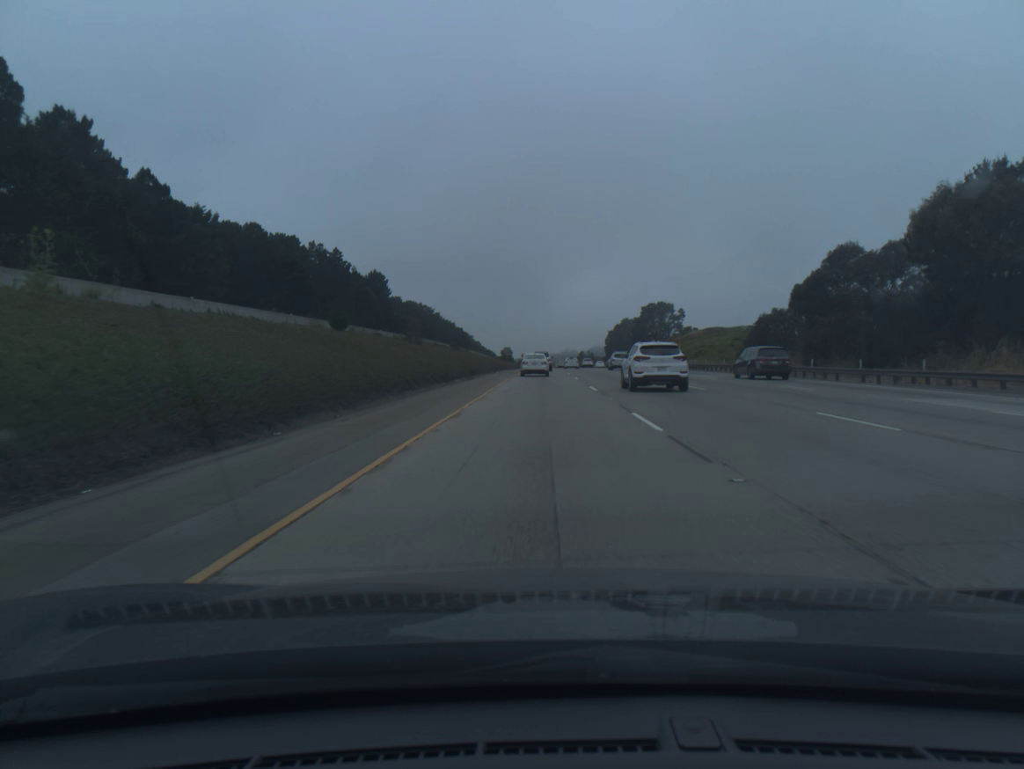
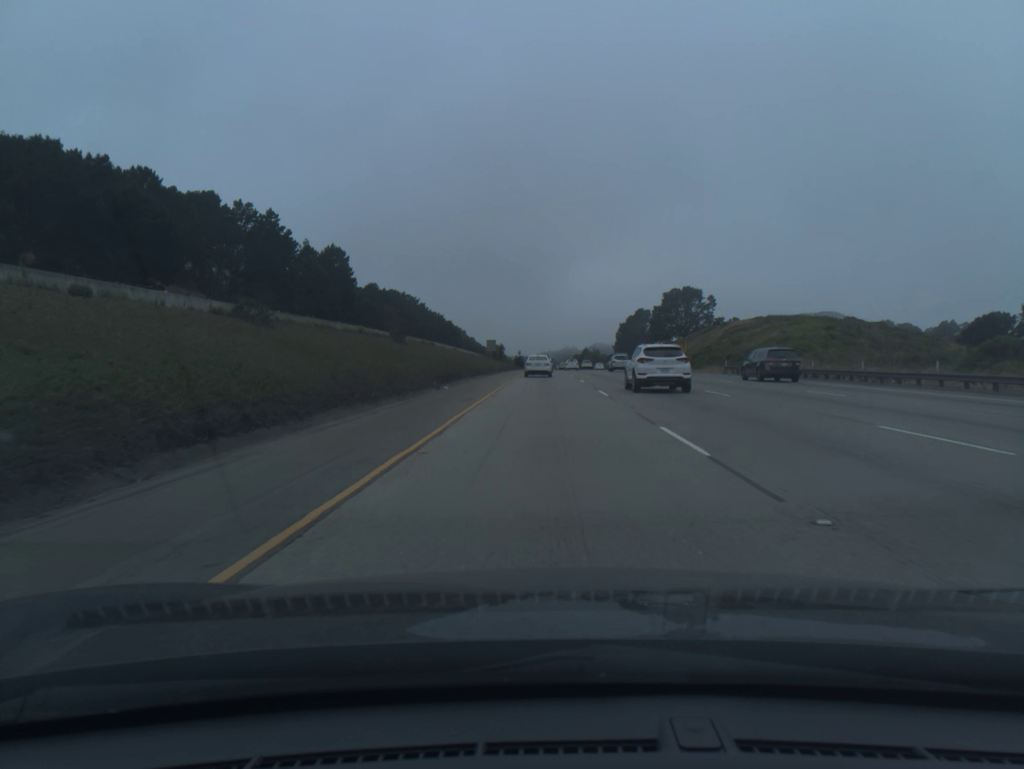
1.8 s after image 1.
(-0.1, +46.5) m; 0°
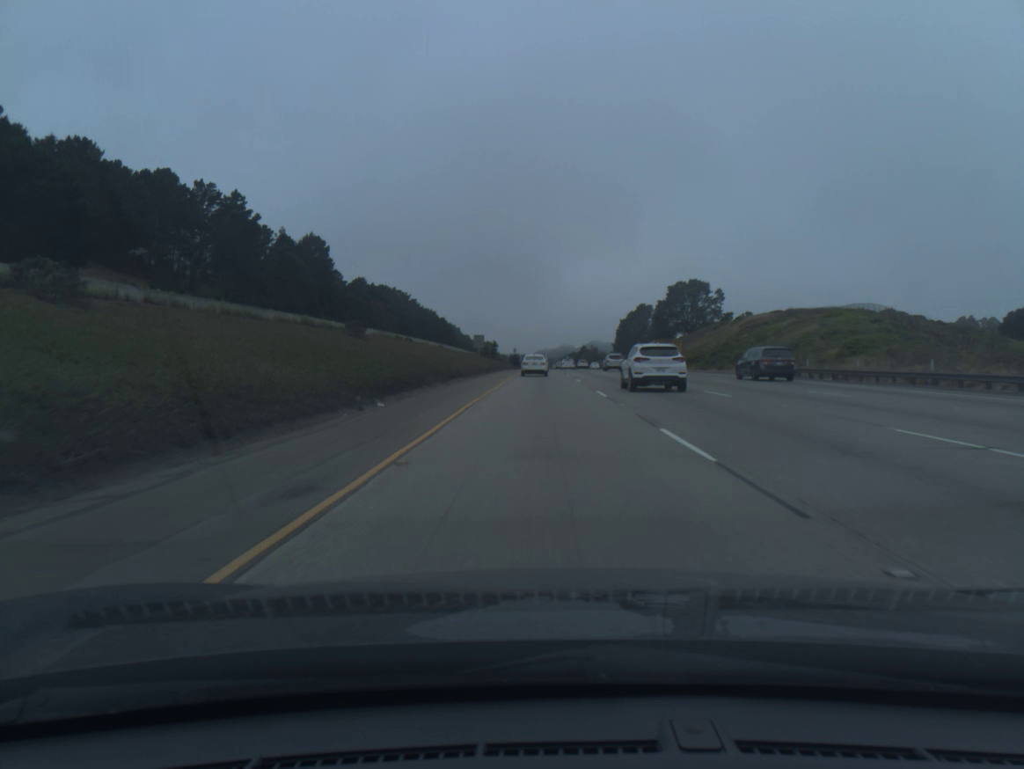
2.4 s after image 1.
(0.0, +15.4) m; 0°
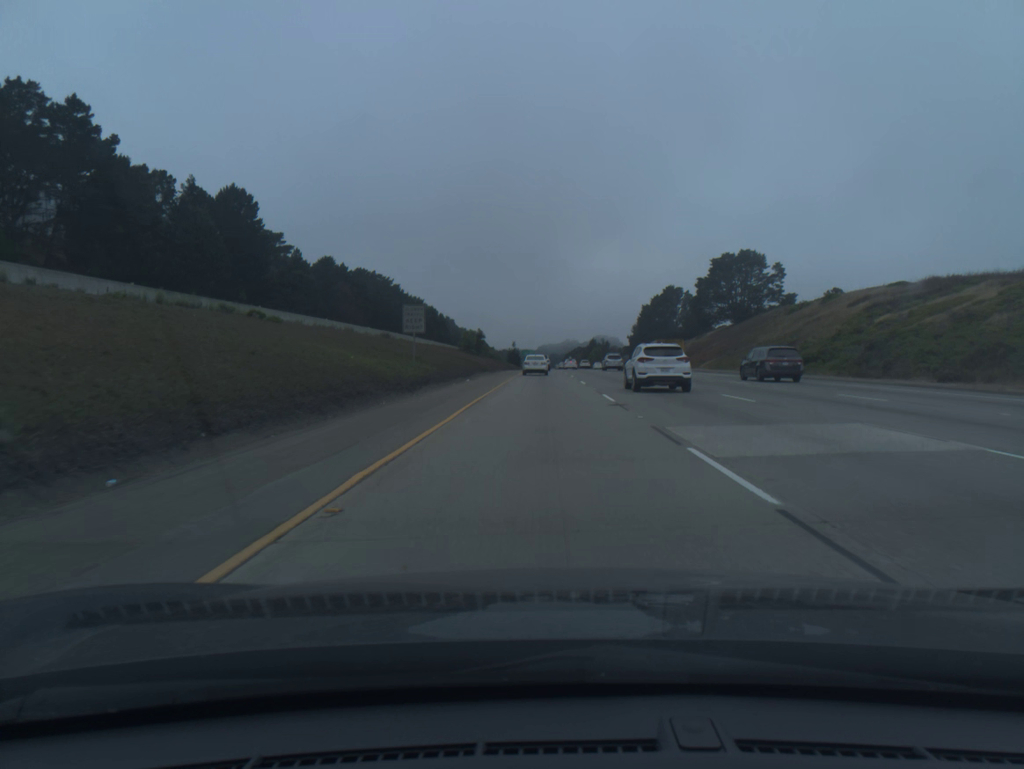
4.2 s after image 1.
(0.0, +46.4) m; 0°
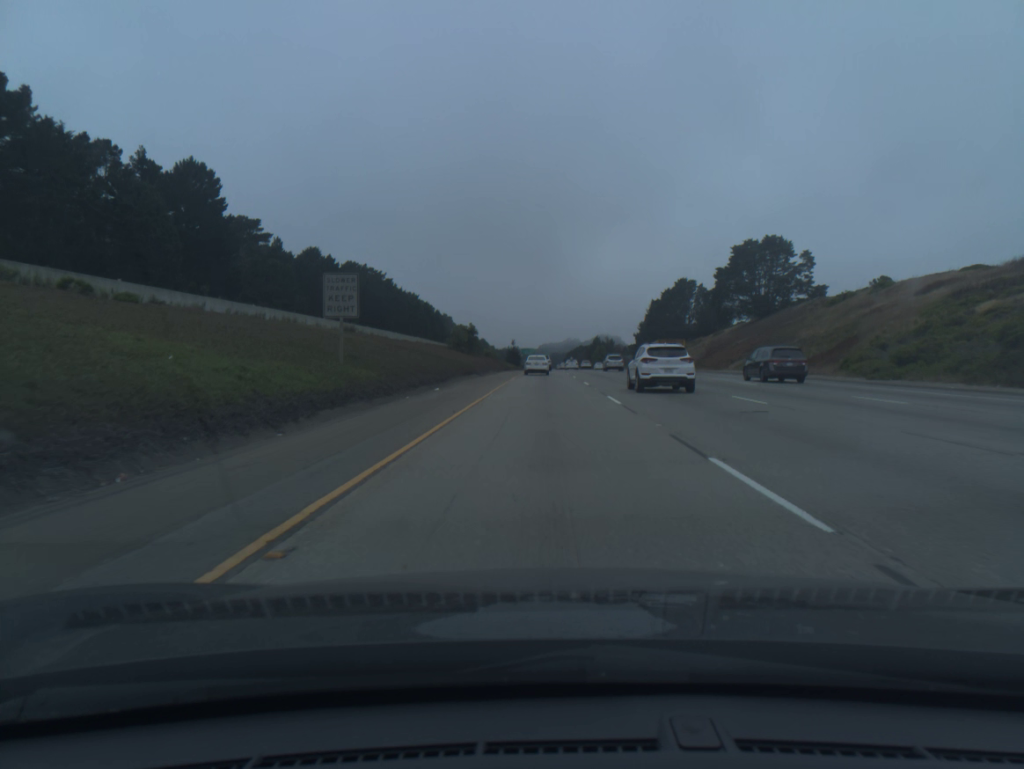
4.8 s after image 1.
(0.0, +15.6) m; 0°
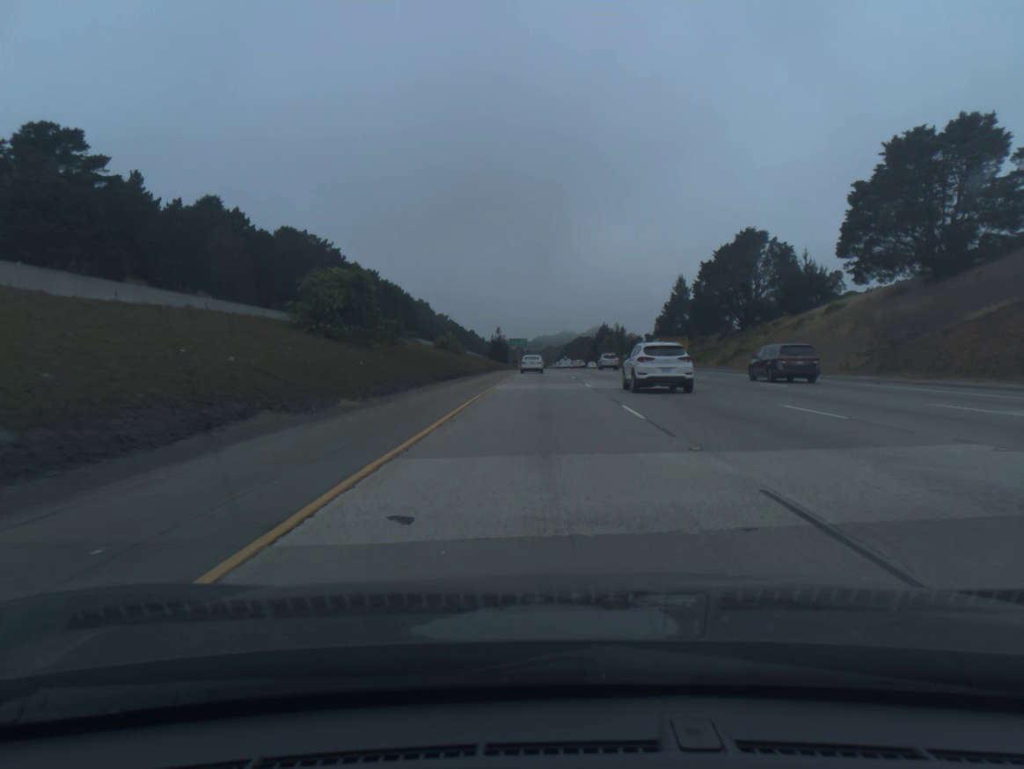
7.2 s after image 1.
(+0.1, +63.6) m; 0°
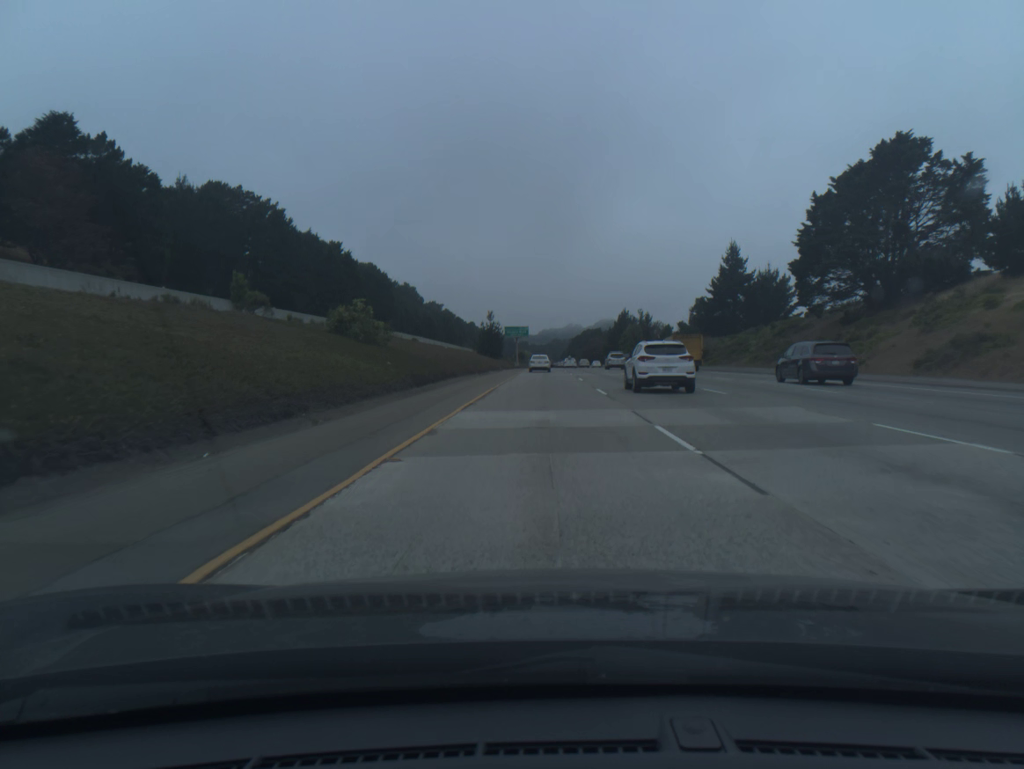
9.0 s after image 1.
(-0.1, +49.1) m; 0°
